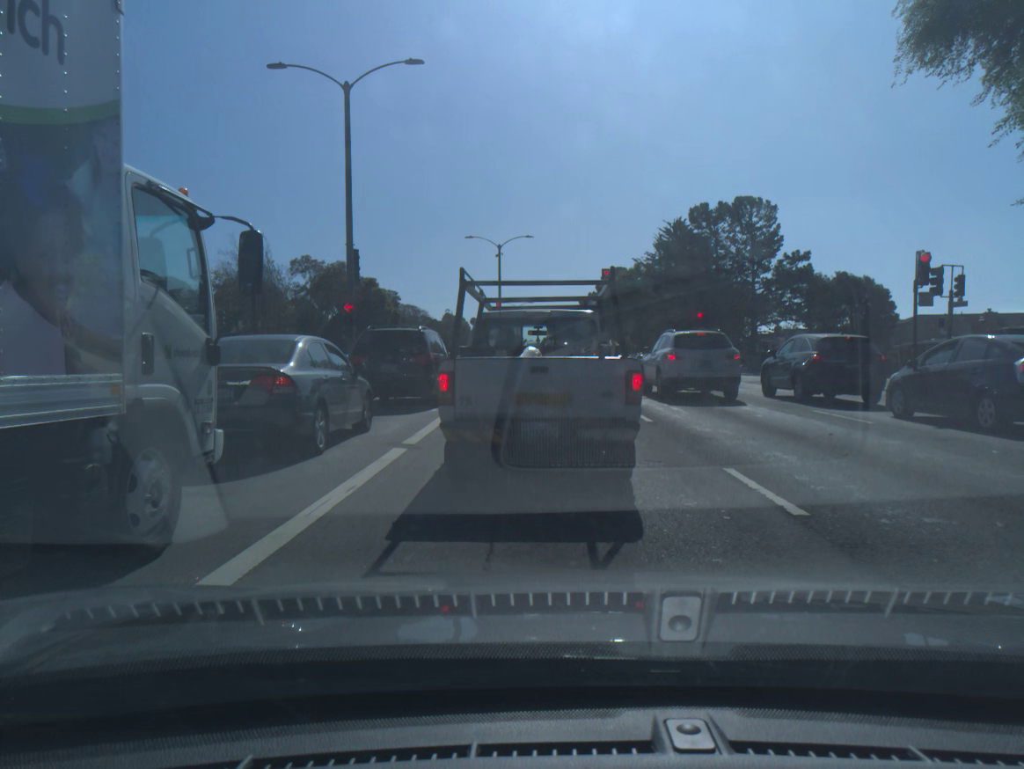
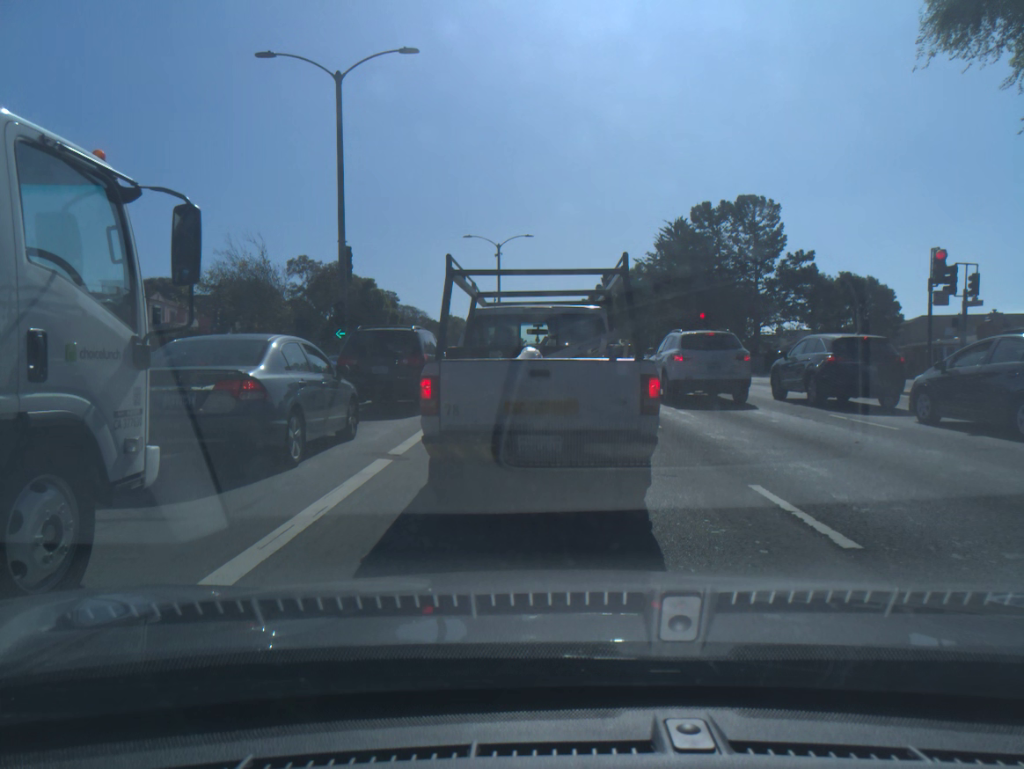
(0.0, +1.0) m; 0°
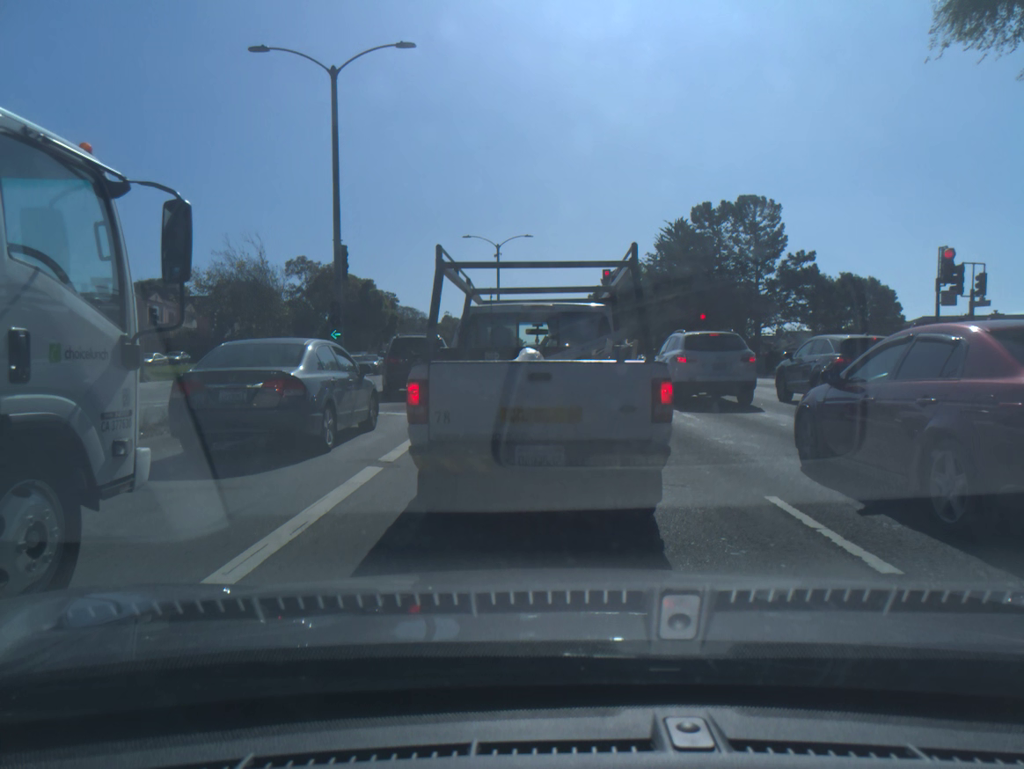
(0.0, +0.5) m; 0°
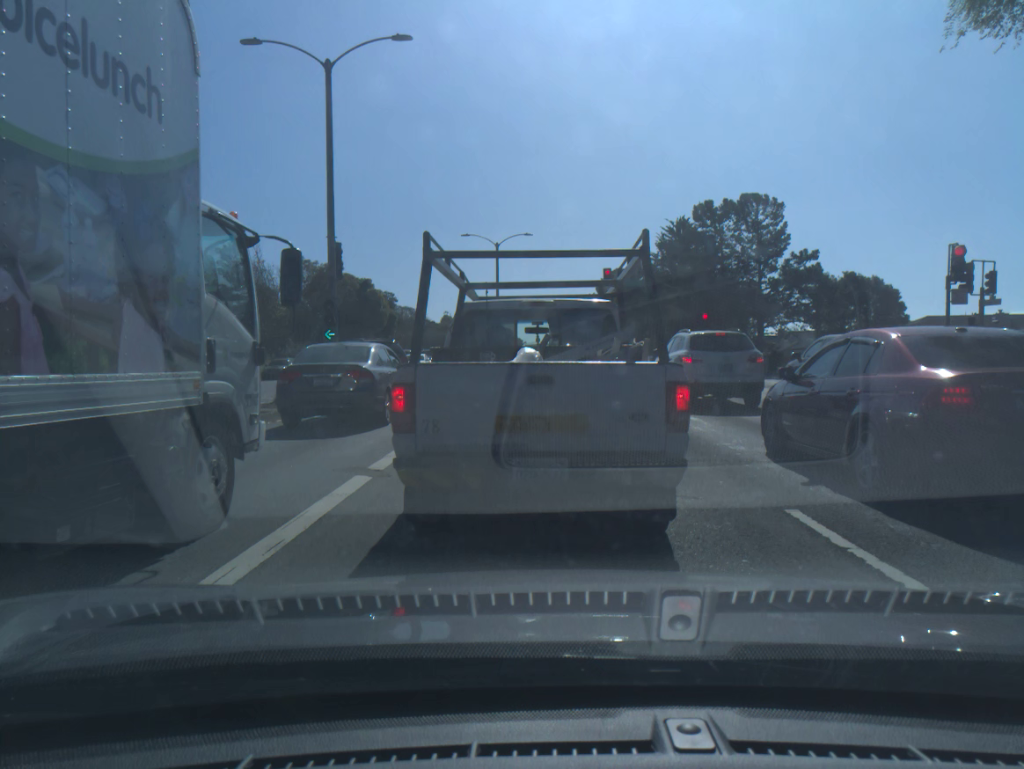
(0.0, +0.5) m; 0°
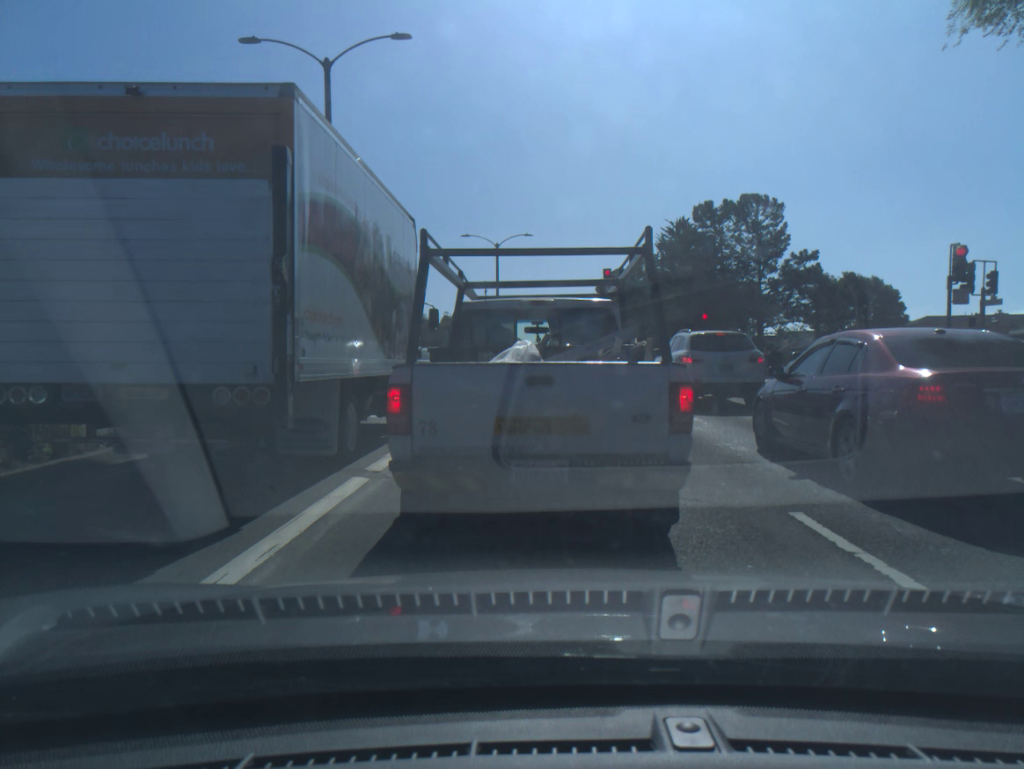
(0.0, +0.1) m; 0°
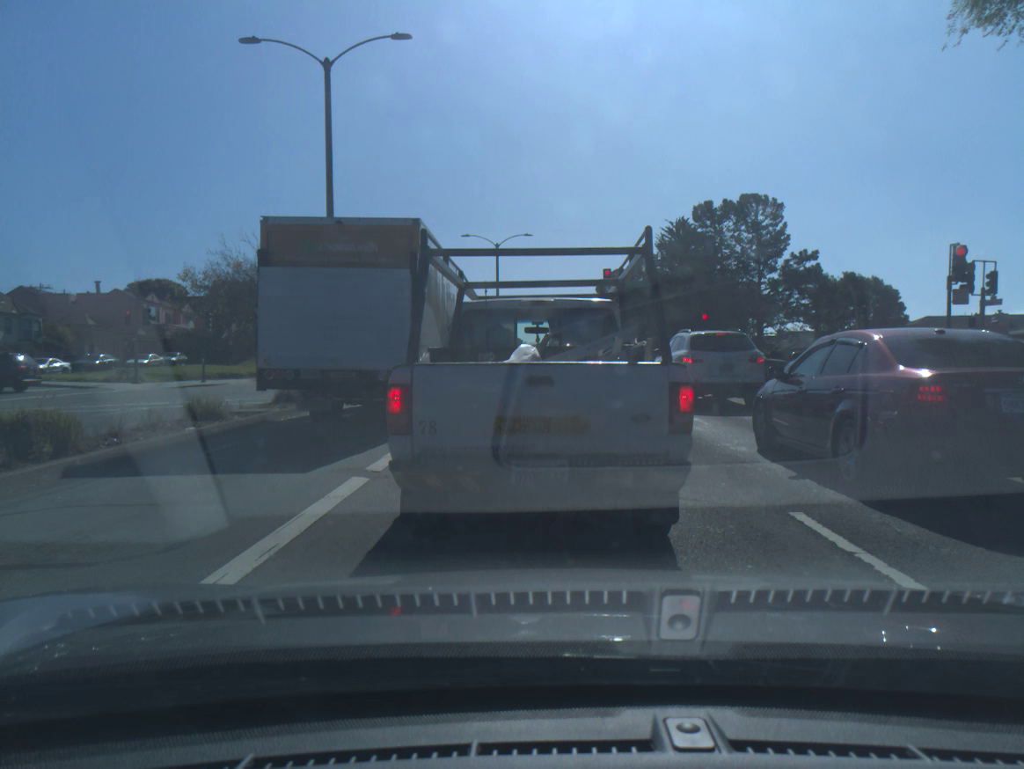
(0.0, 0.0) m; 0°
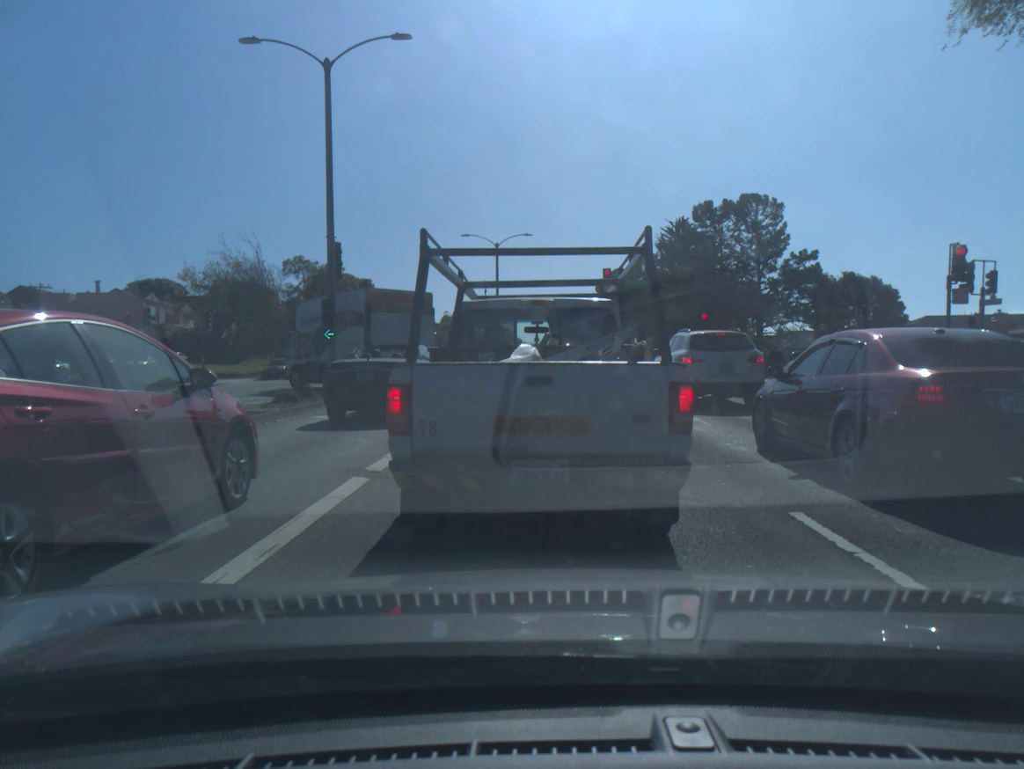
(0.0, 0.0) m; 0°
